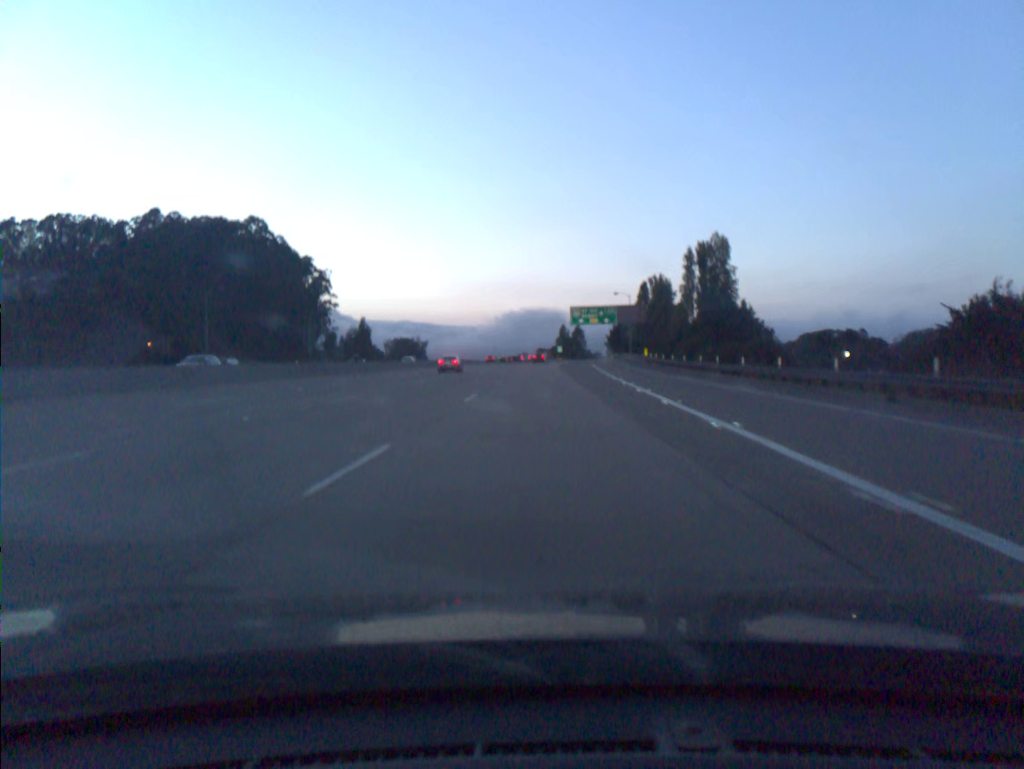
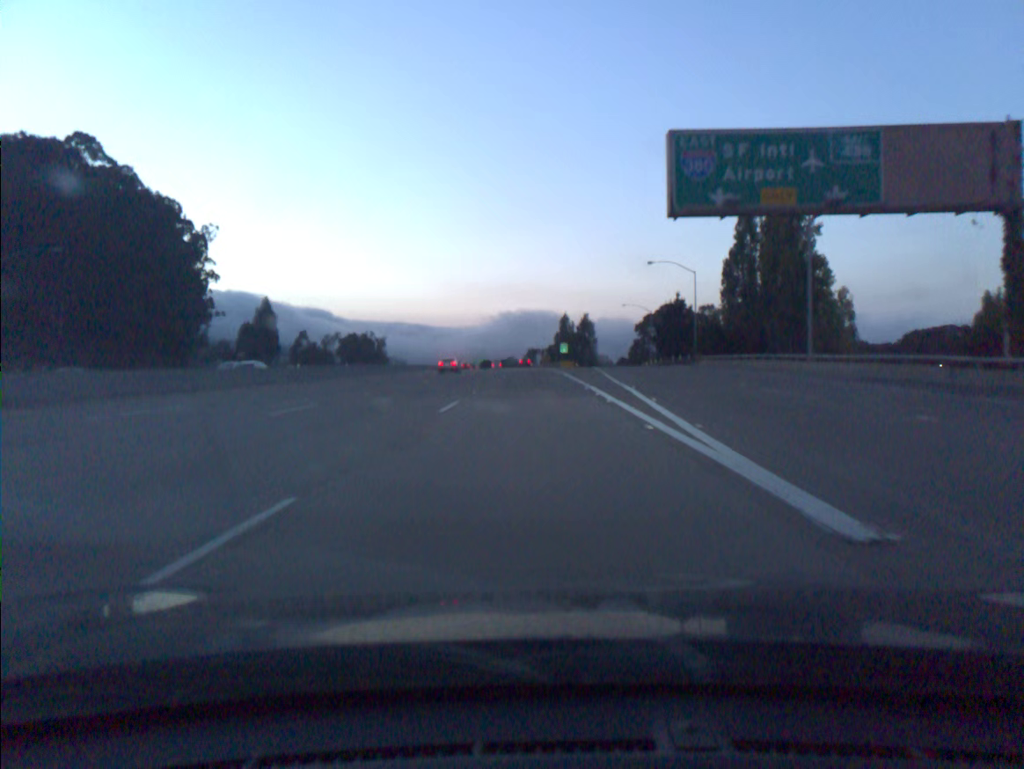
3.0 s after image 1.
(+0.1, +91.5) m; +1°
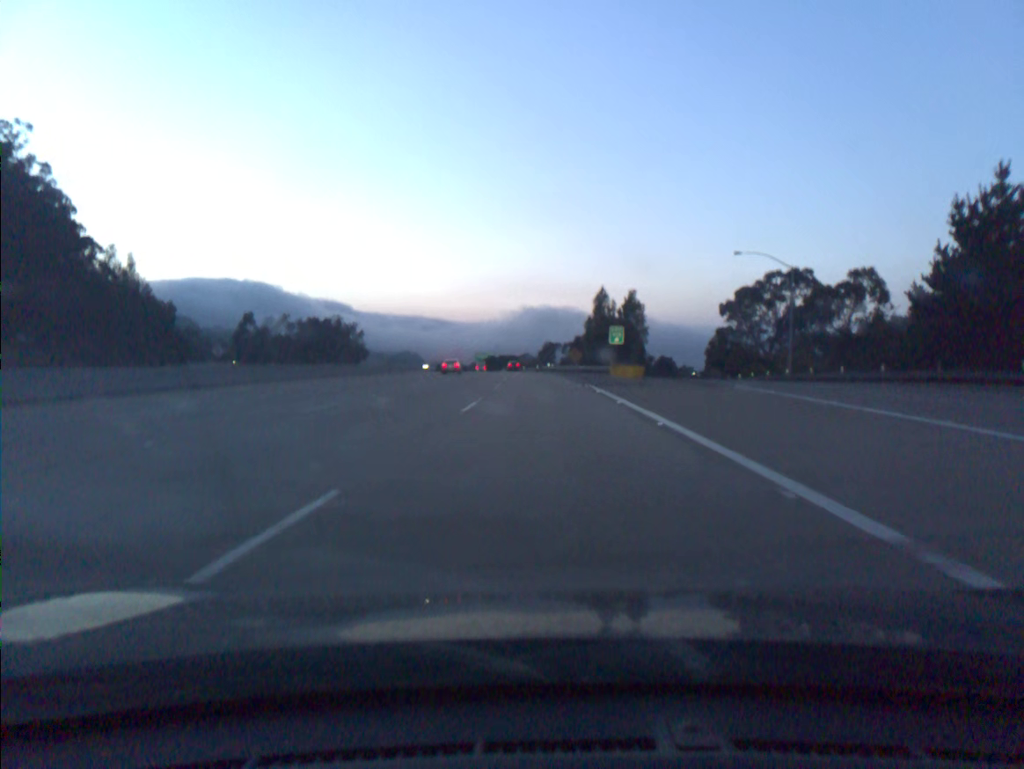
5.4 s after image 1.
(-0.8, +72.9) m; -1°
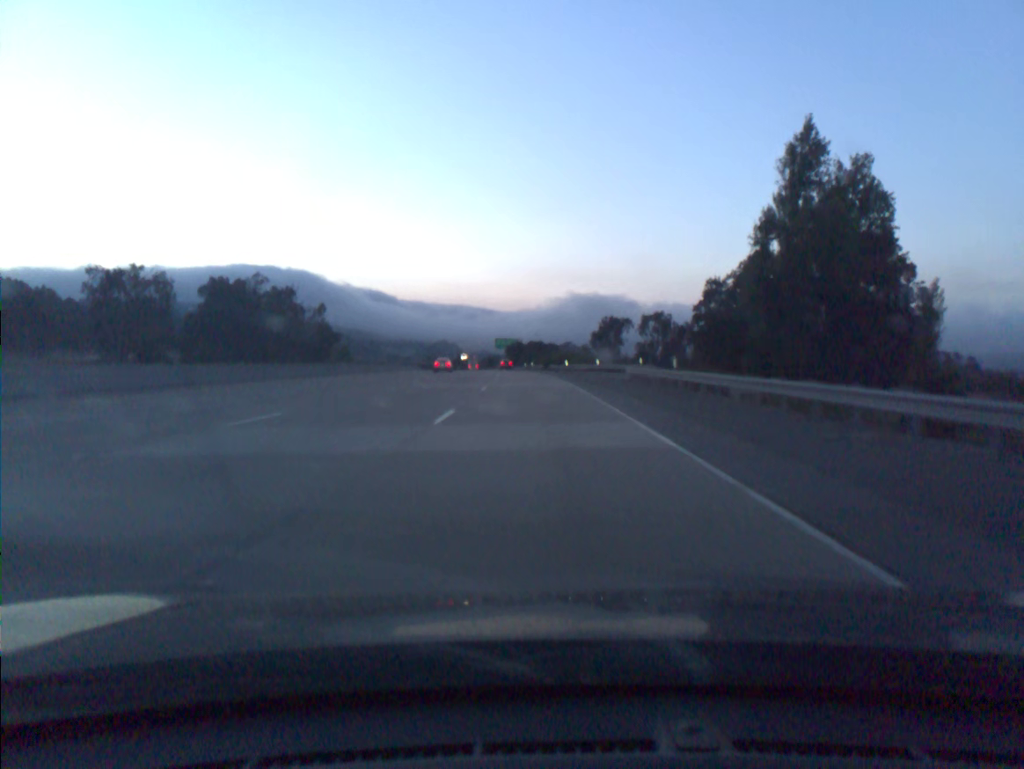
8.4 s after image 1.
(-1.9, +91.6) m; -3°
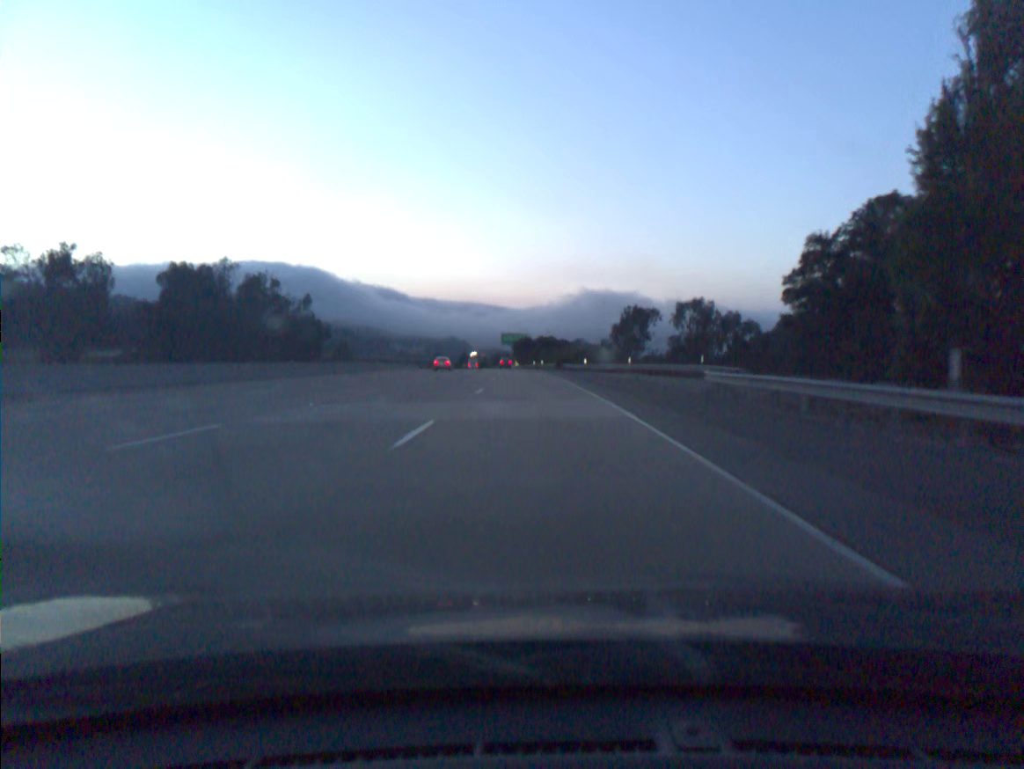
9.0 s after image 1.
(-0.1, +18.4) m; -1°
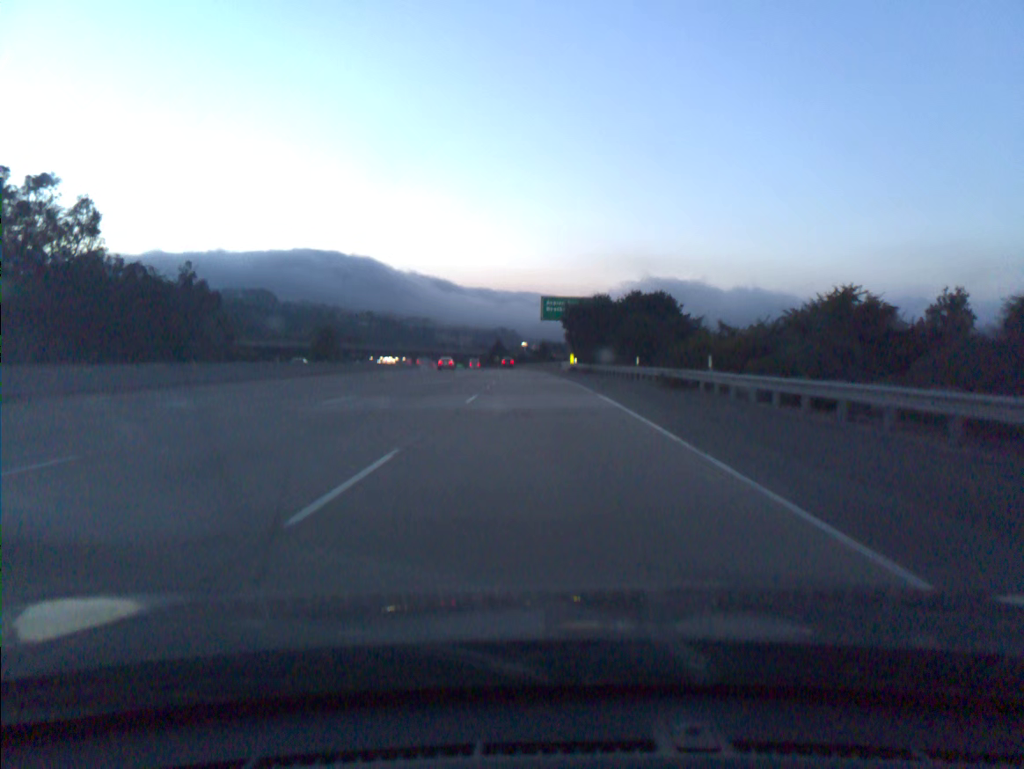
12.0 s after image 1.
(-3.1, +92.3) m; -4°
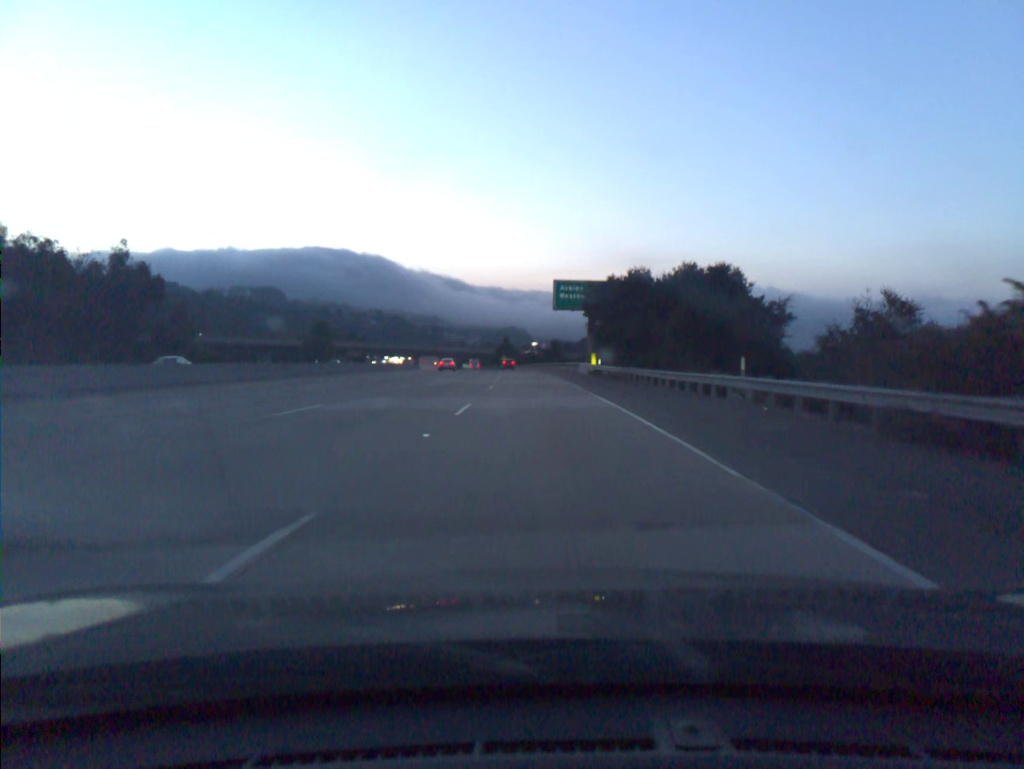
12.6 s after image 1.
(-0.1, +18.5) m; -1°
